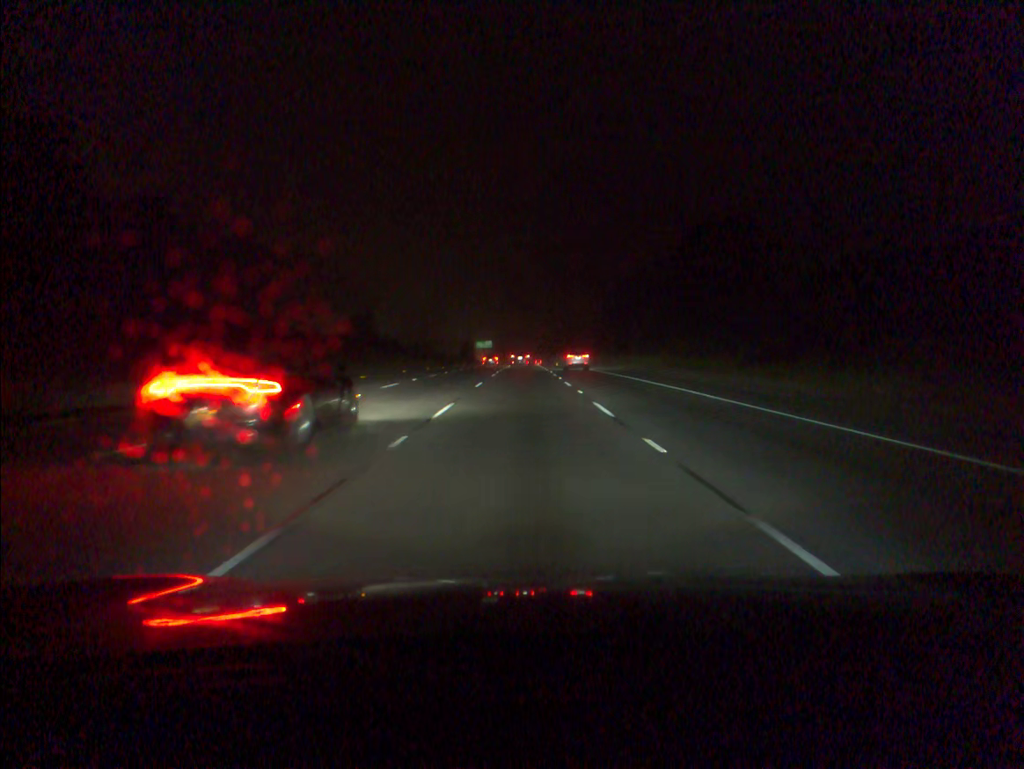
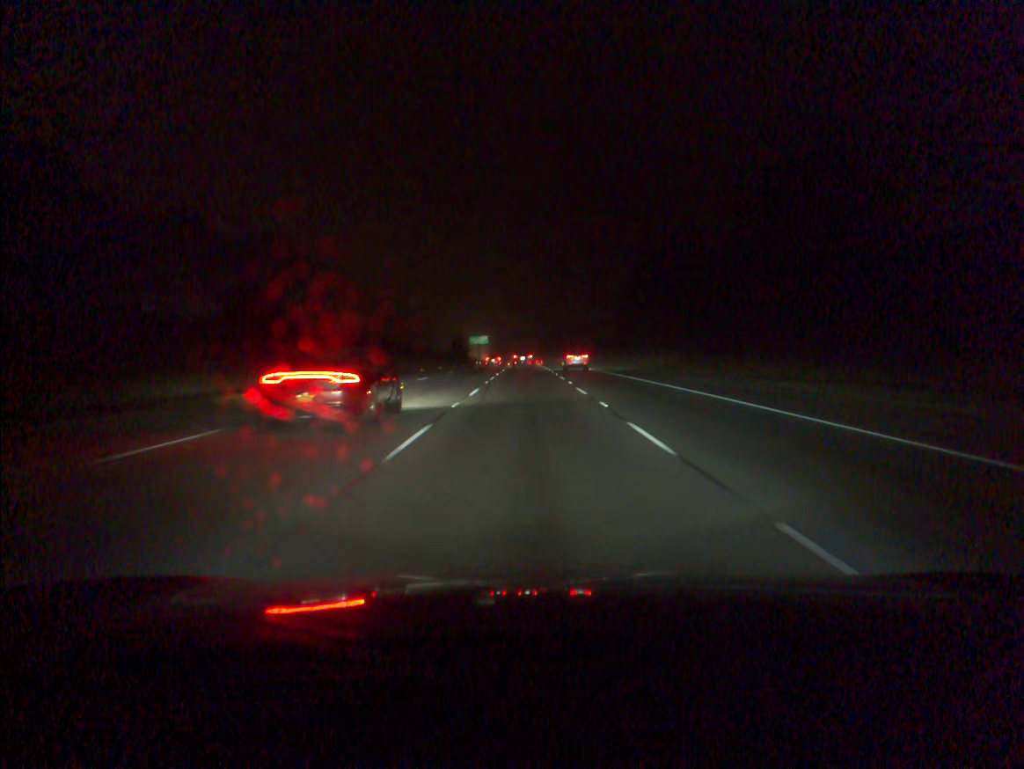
(0.0, +35.1) m; 0°
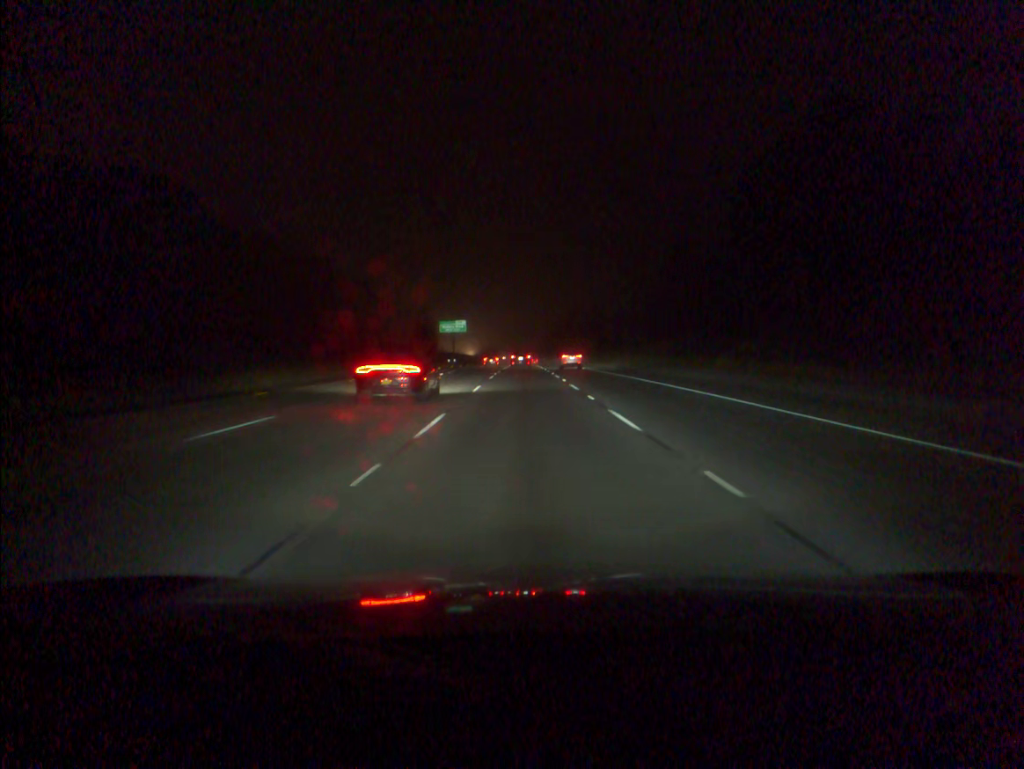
(+0.2, +70.4) m; 0°
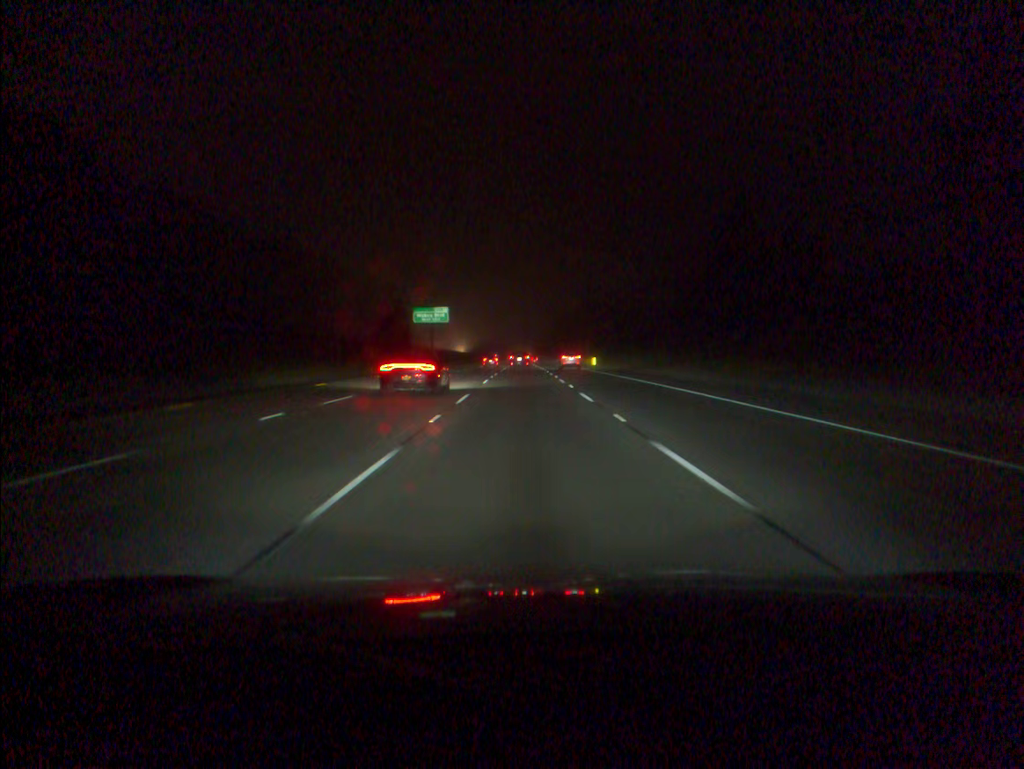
(0.0, +35.4) m; 0°
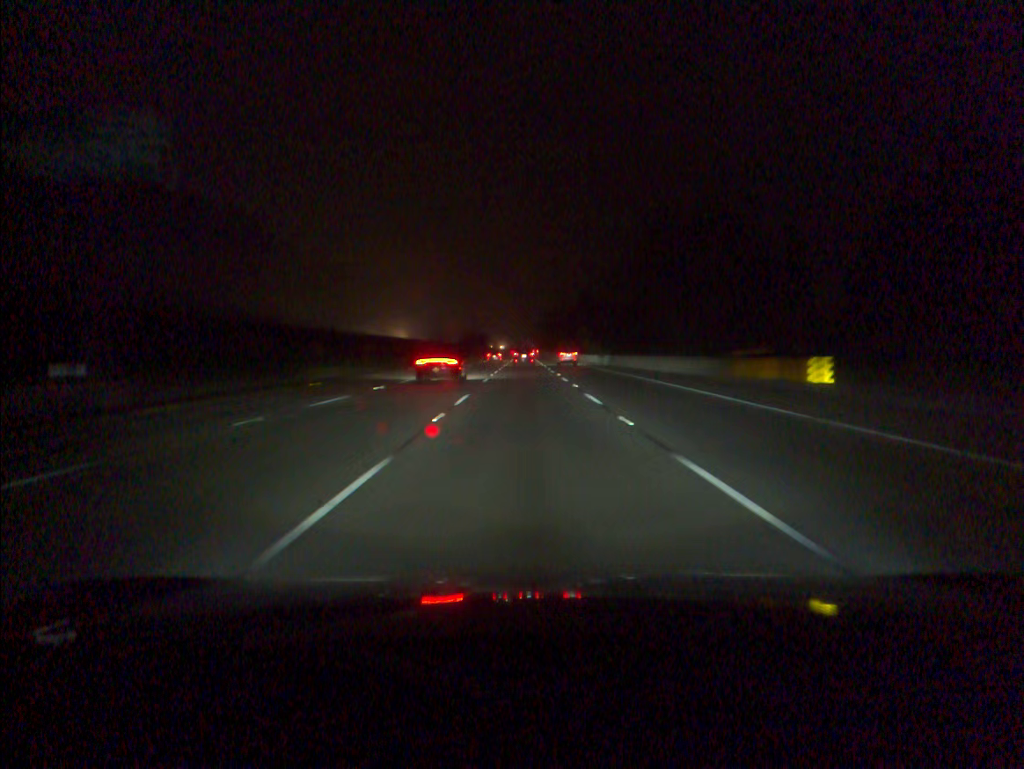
(-0.1, +89.0) m; 0°
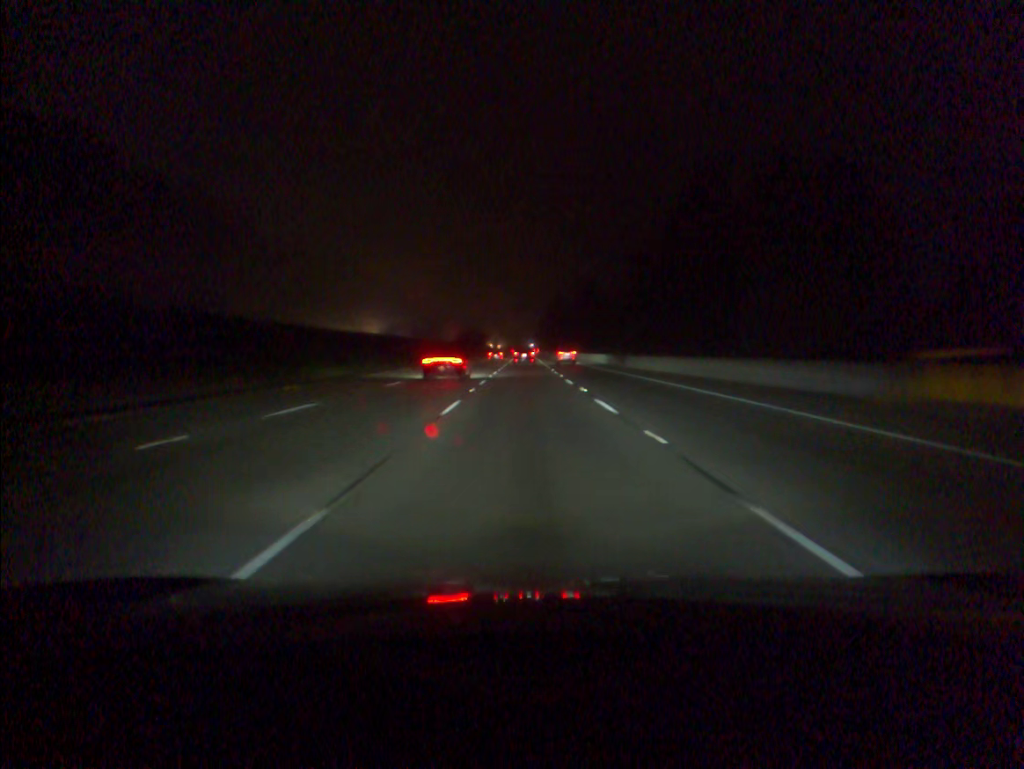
(0.0, +17.9) m; 0°
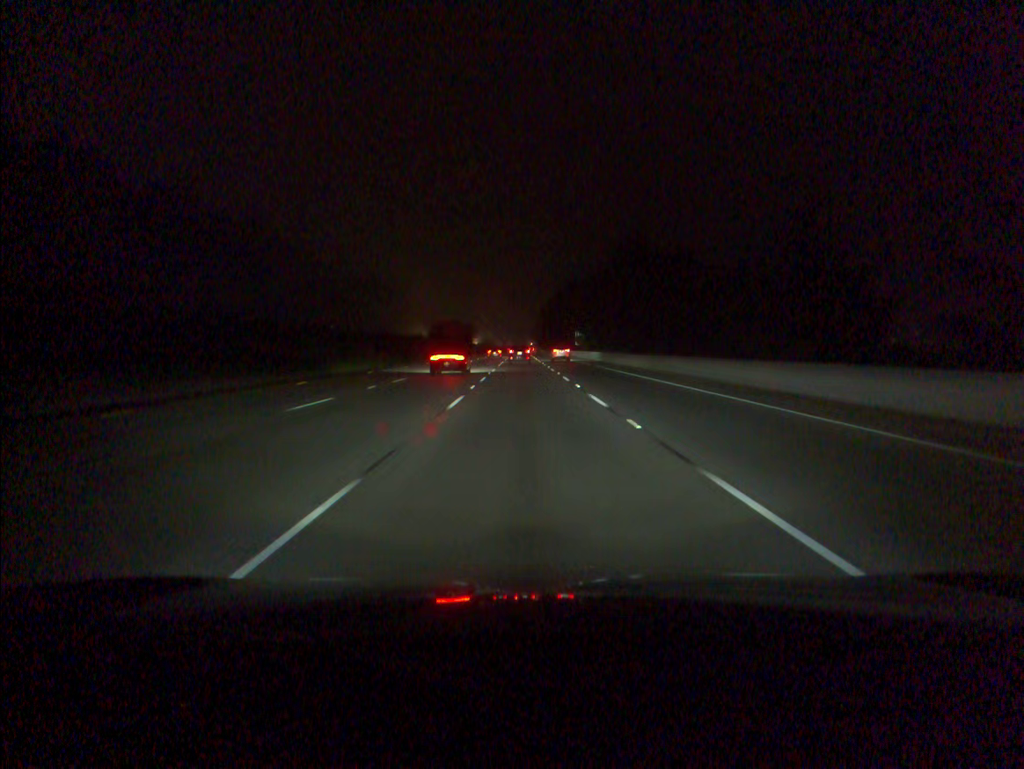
(0.0, +71.5) m; 0°
